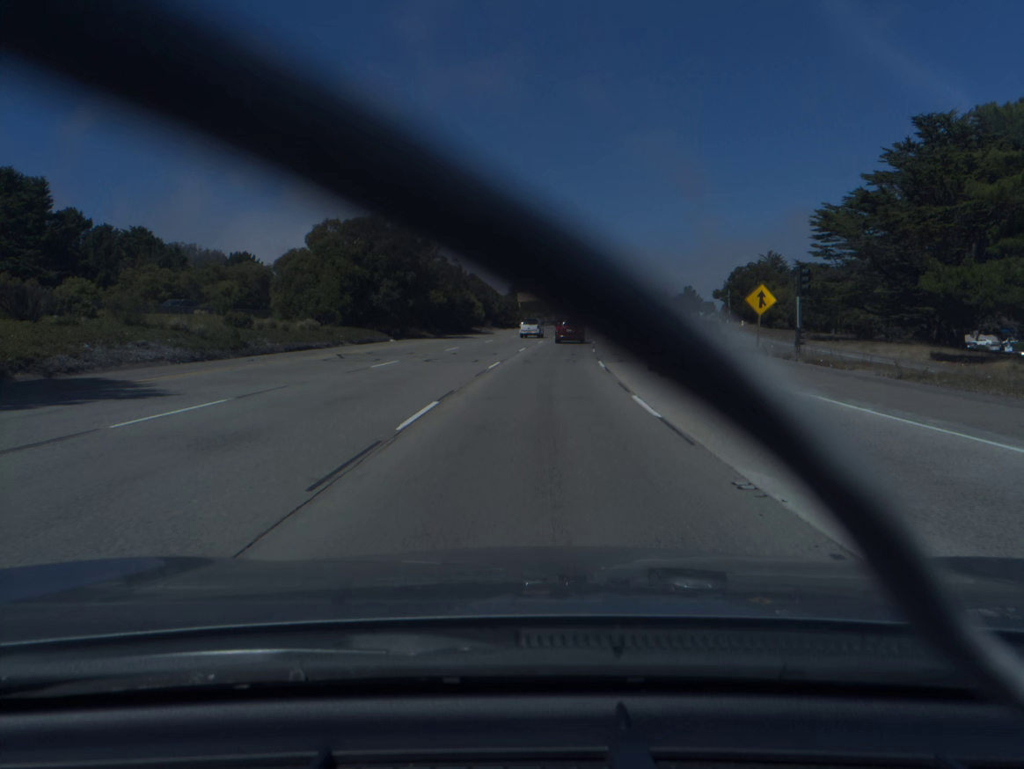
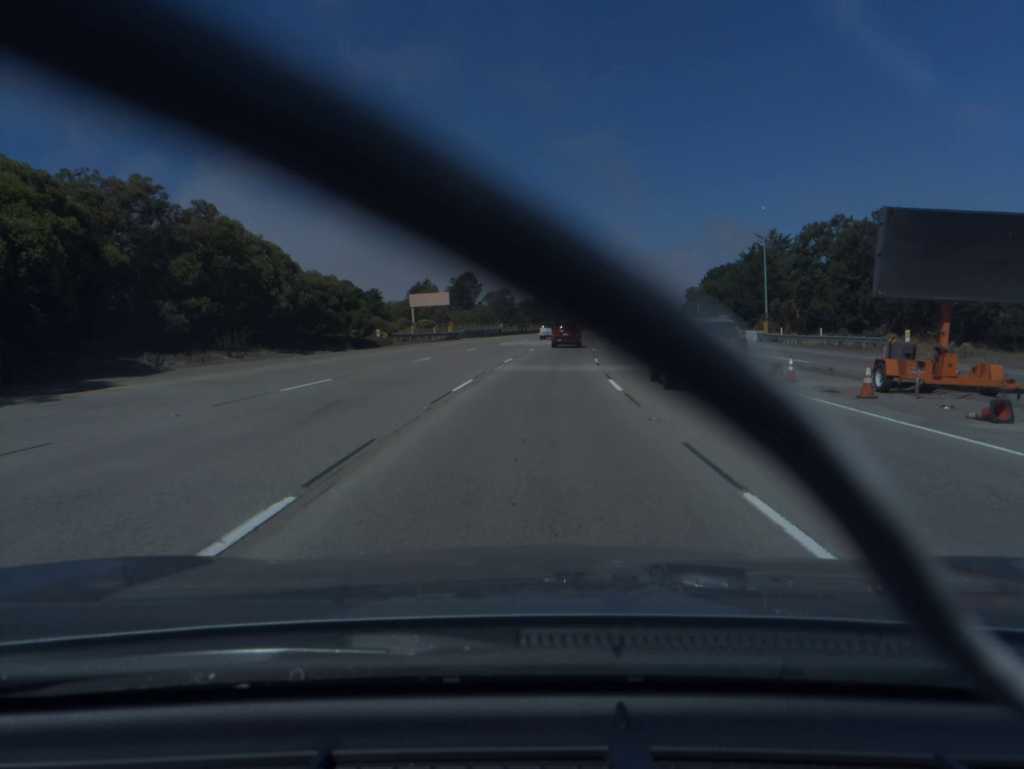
(+3.6, +65.8) m; +6°
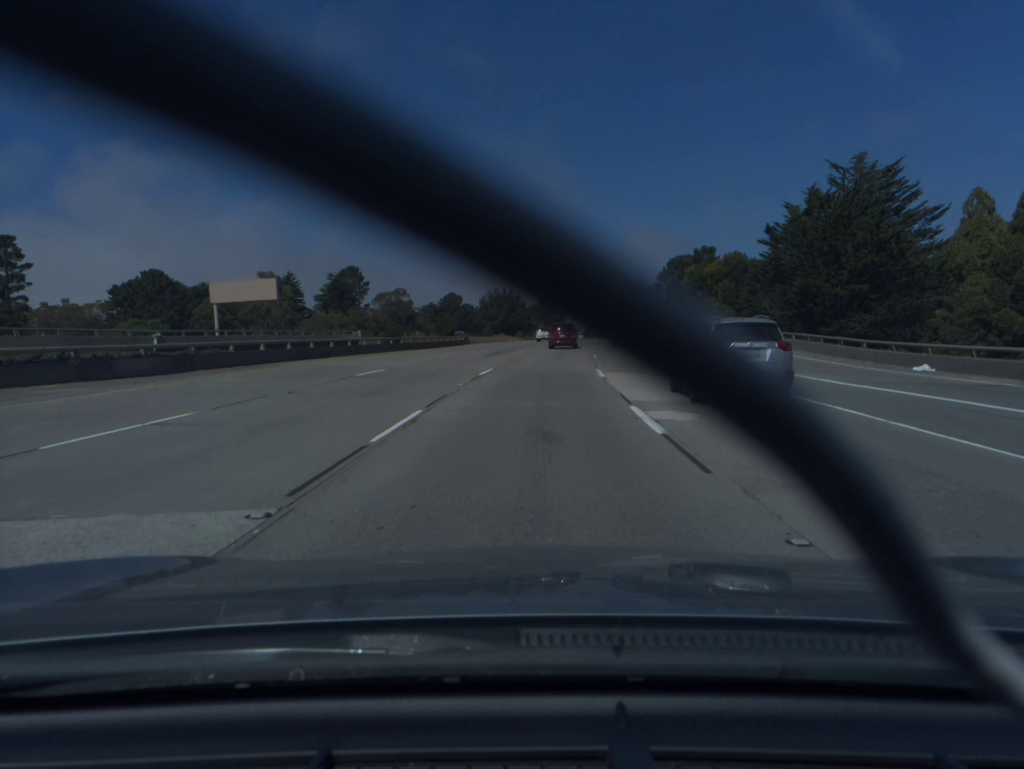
(+3.7, +65.4) m; +6°
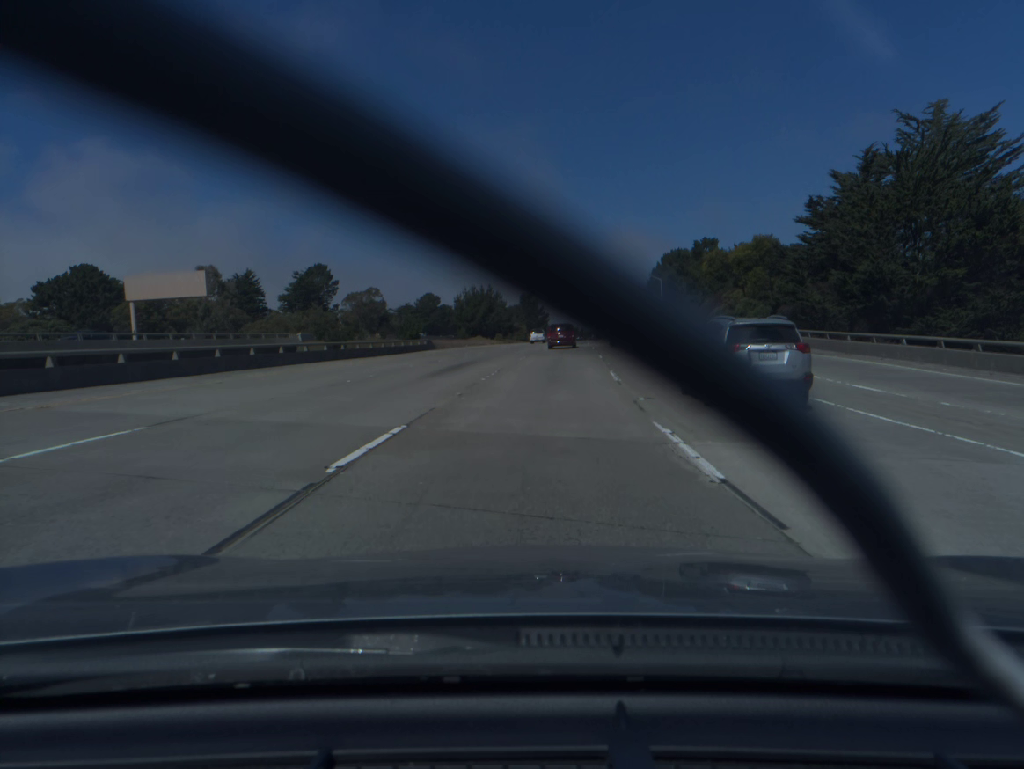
(+0.2, +16.5) m; +1°
